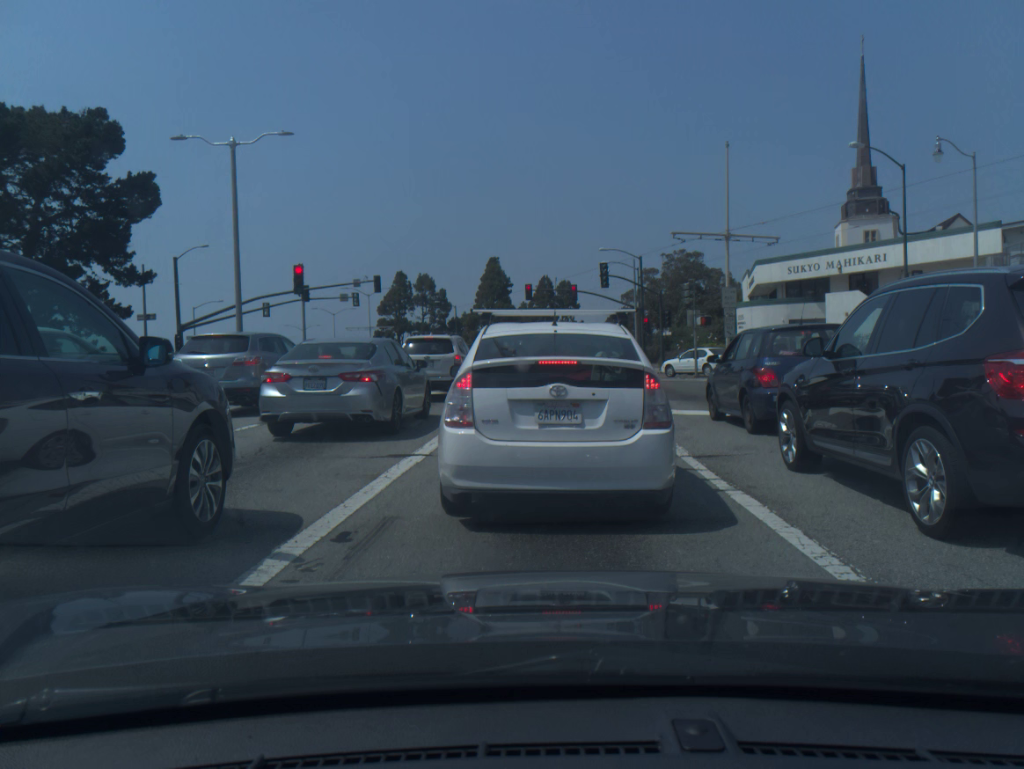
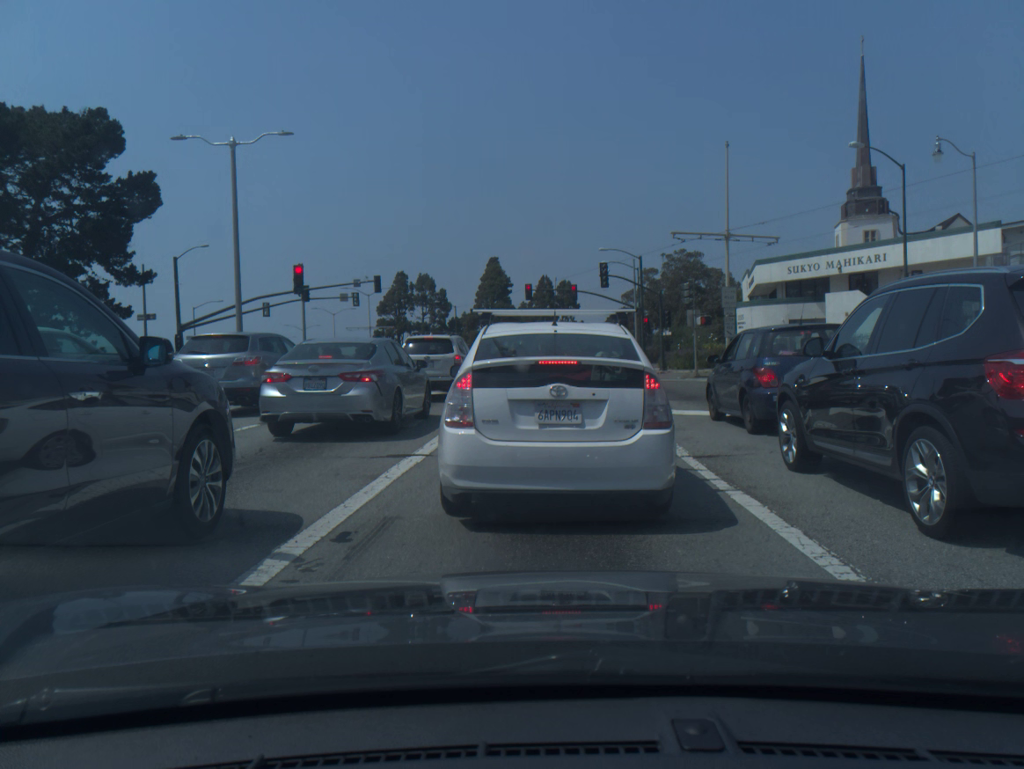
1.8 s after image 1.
(0.0, 0.0) m; 0°
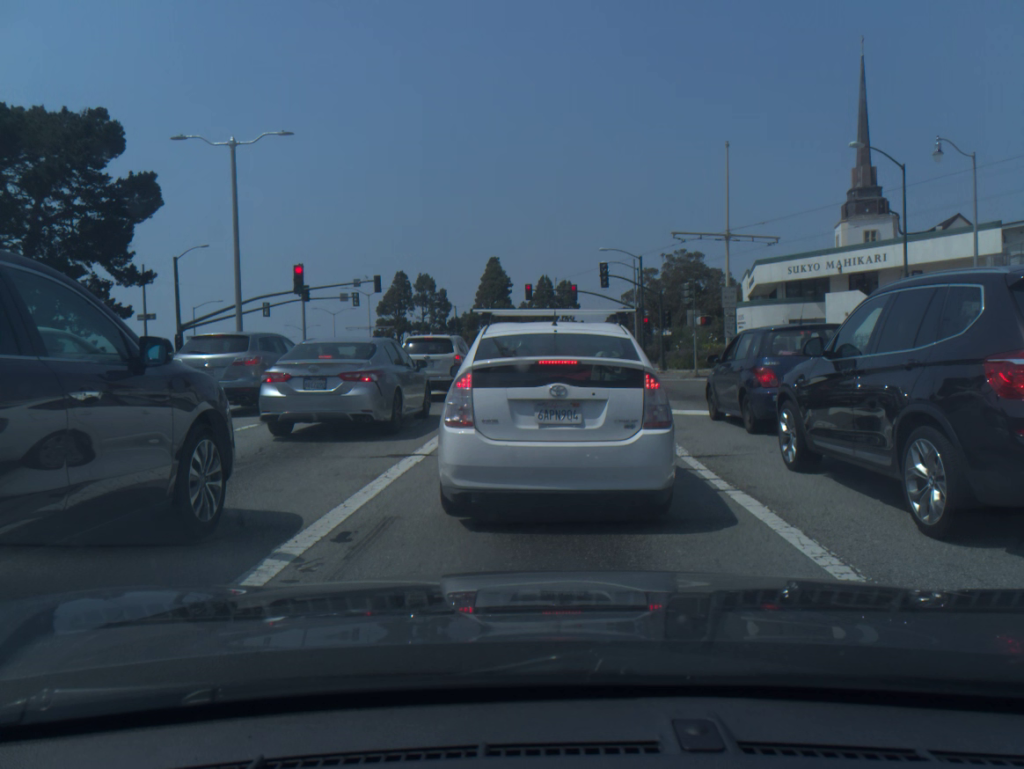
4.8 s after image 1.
(0.0, 0.0) m; 0°
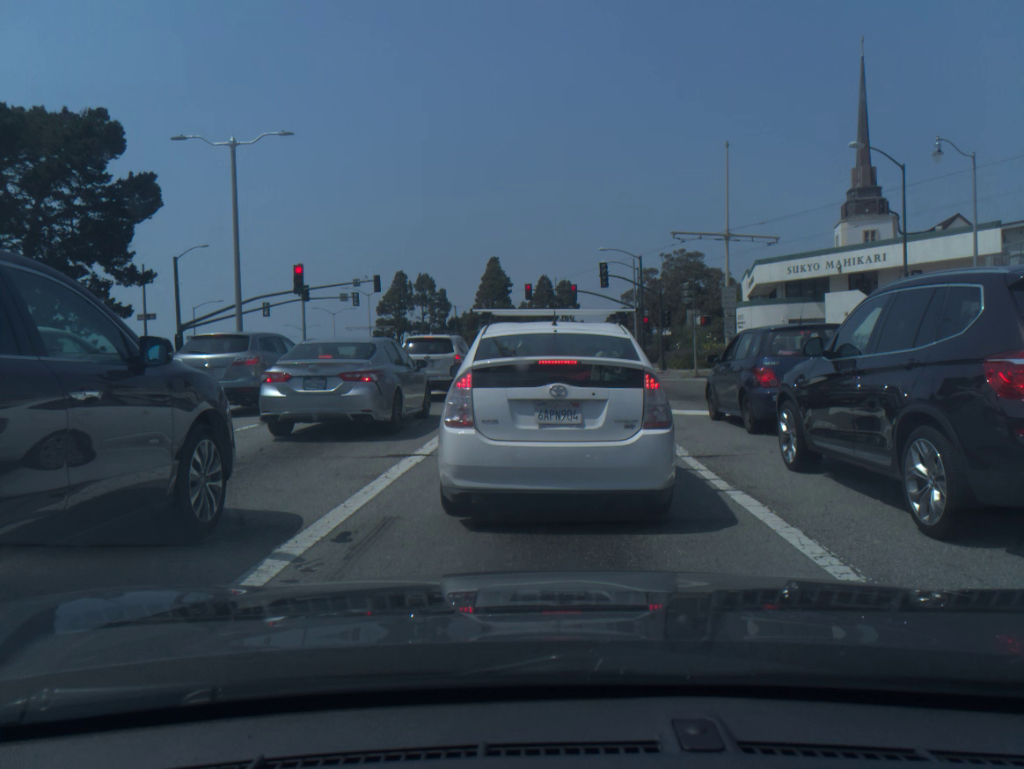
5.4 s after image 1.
(0.0, 0.0) m; 0°
